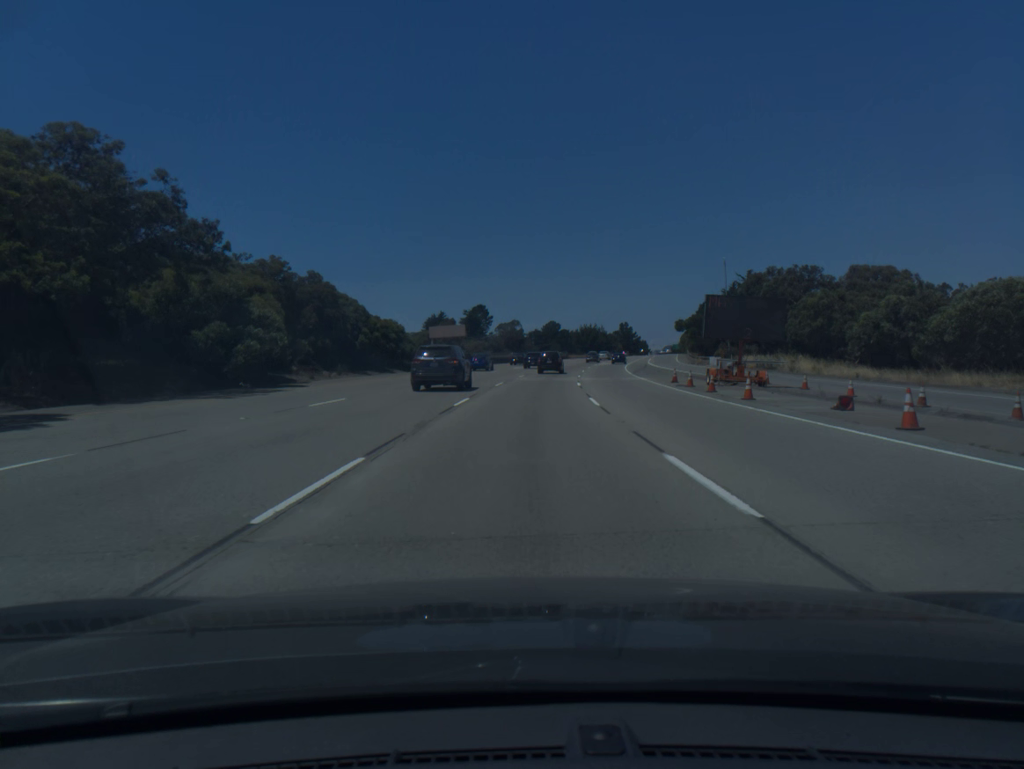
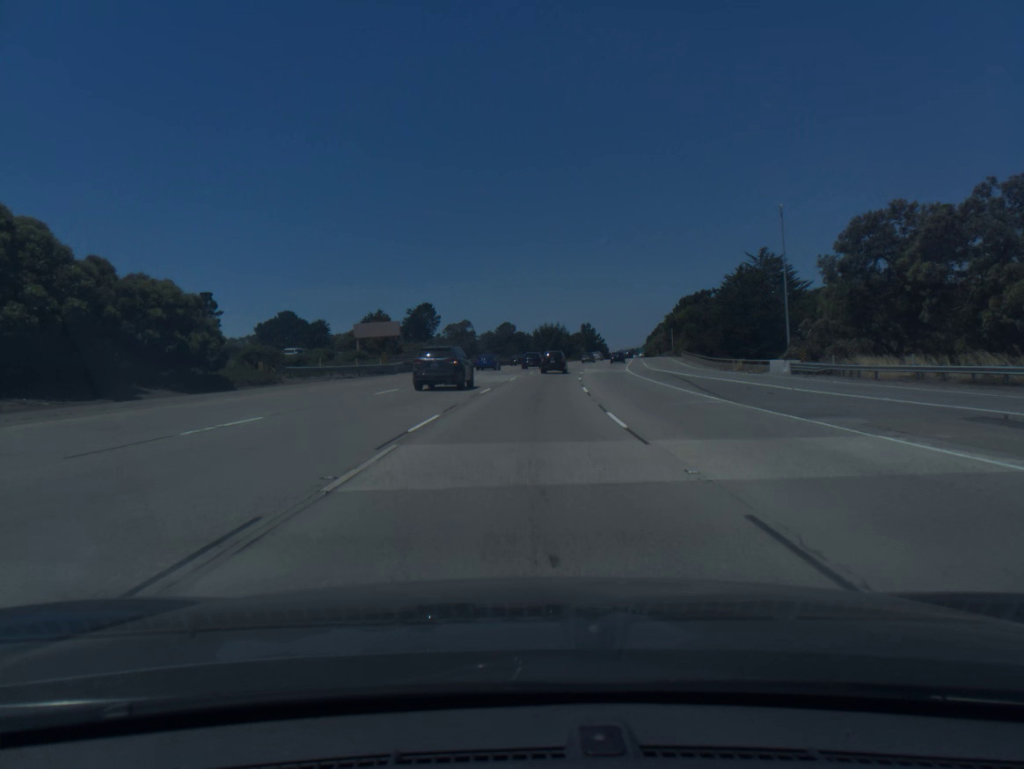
(+1.0, +36.0) m; +3°
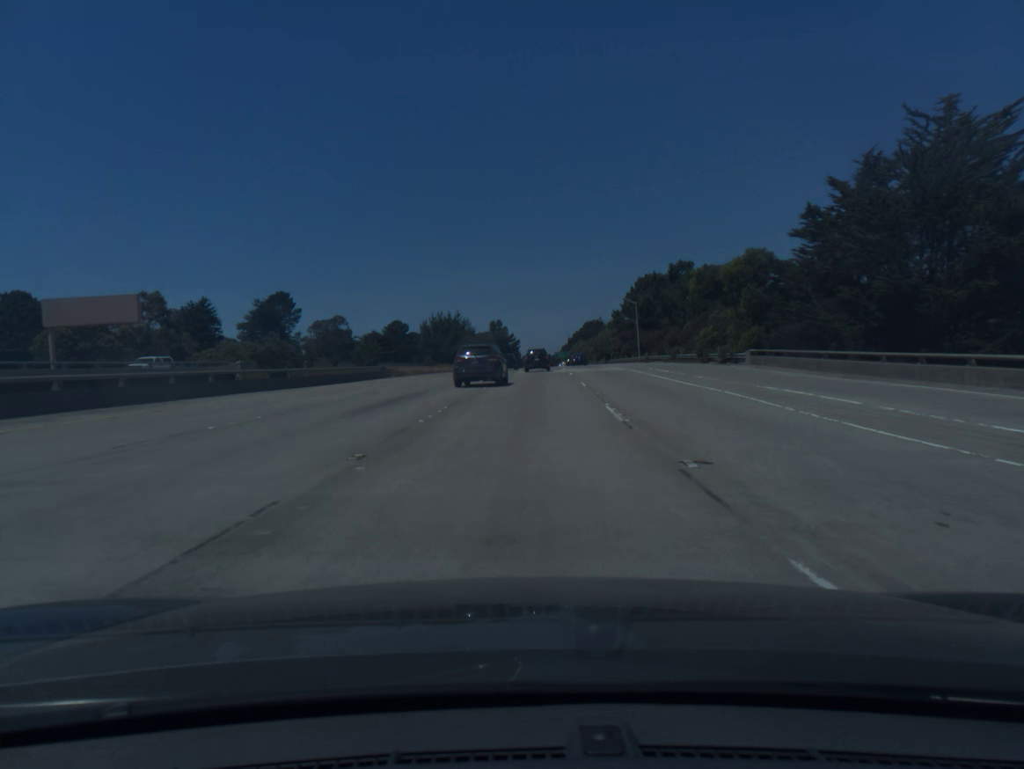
(+4.3, +71.0) m; +7°
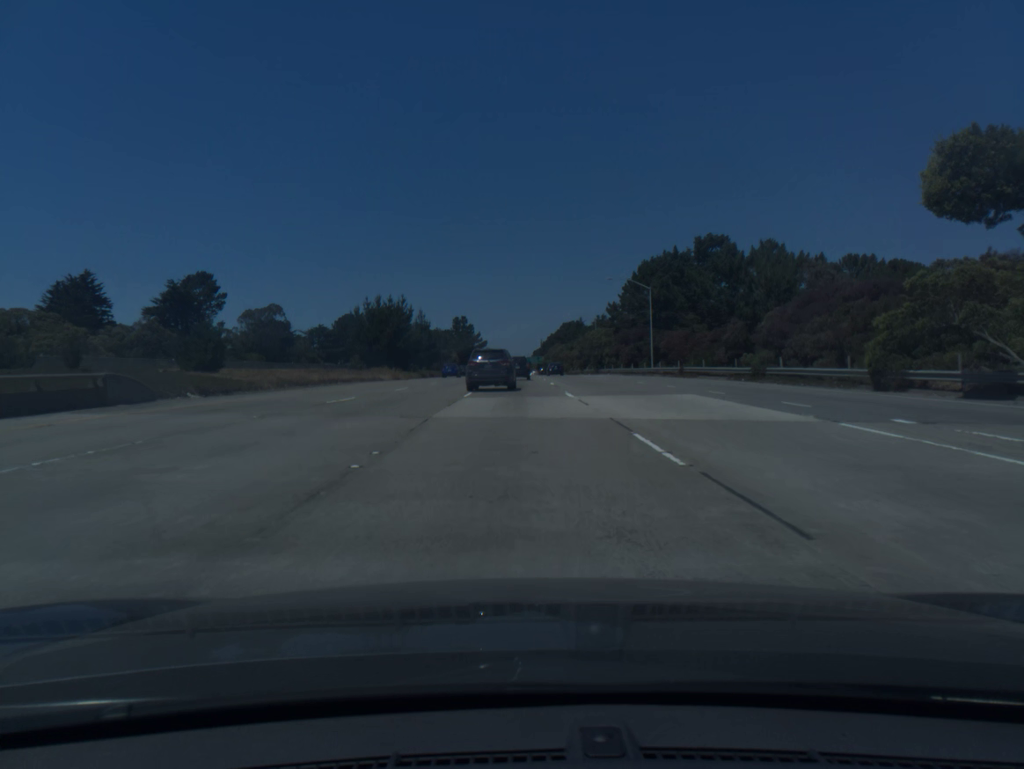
(+0.8, +35.2) m; +2°
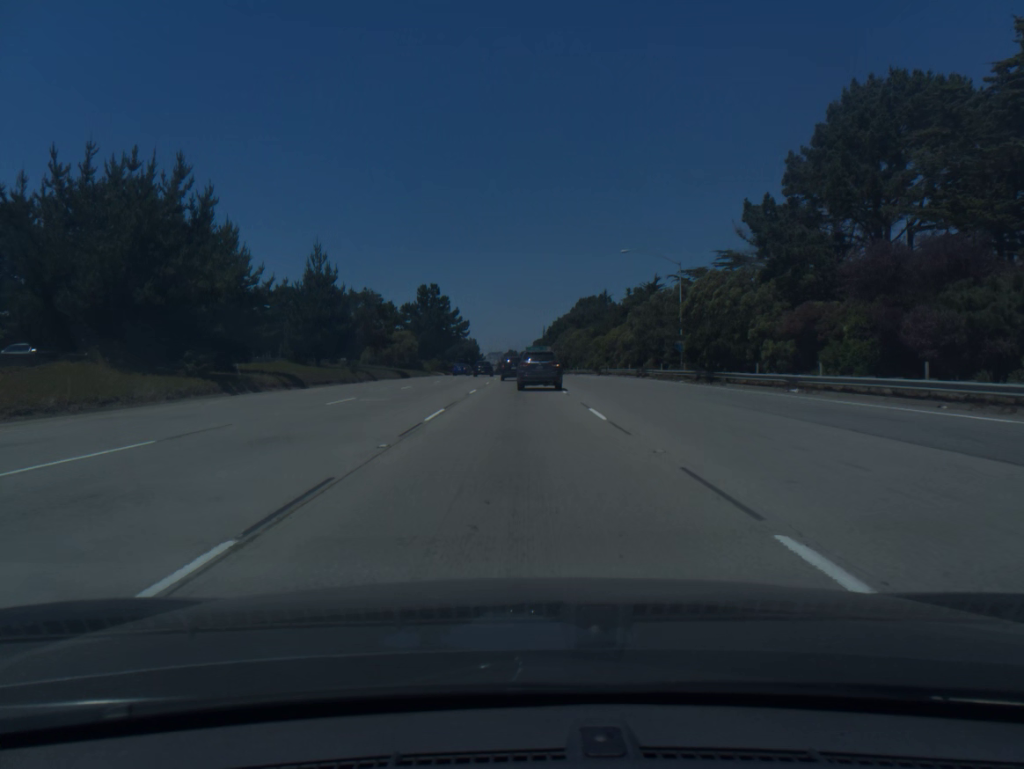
(+0.3, +69.0) m; 0°
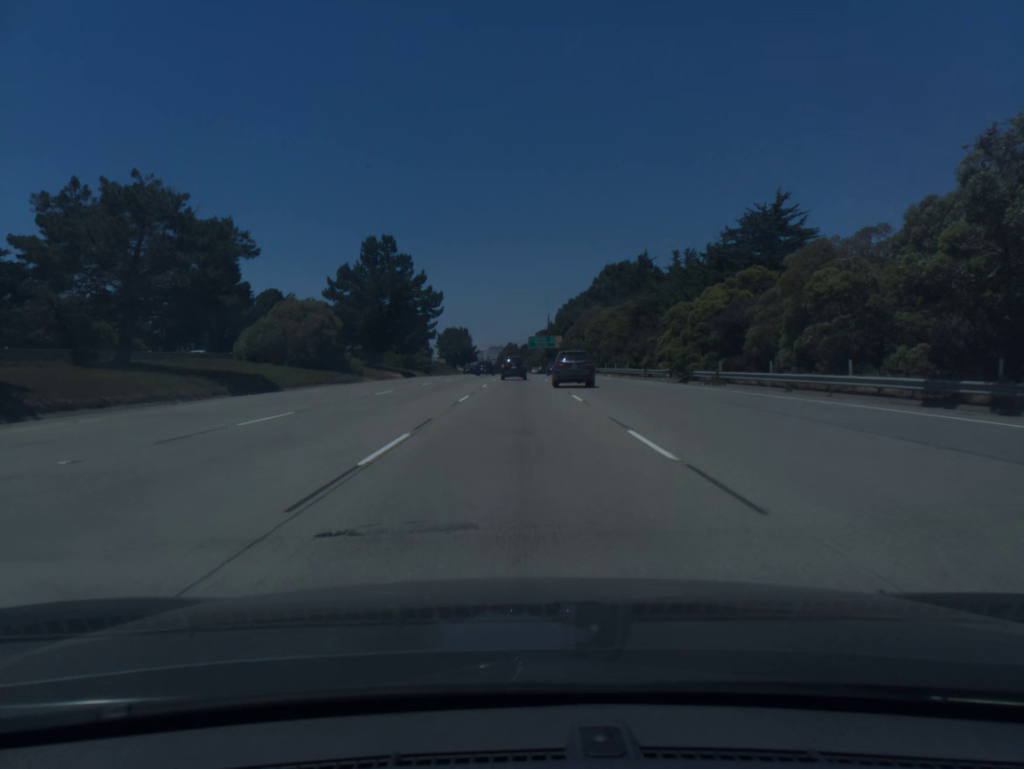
(-0.1, +50.7) m; 0°
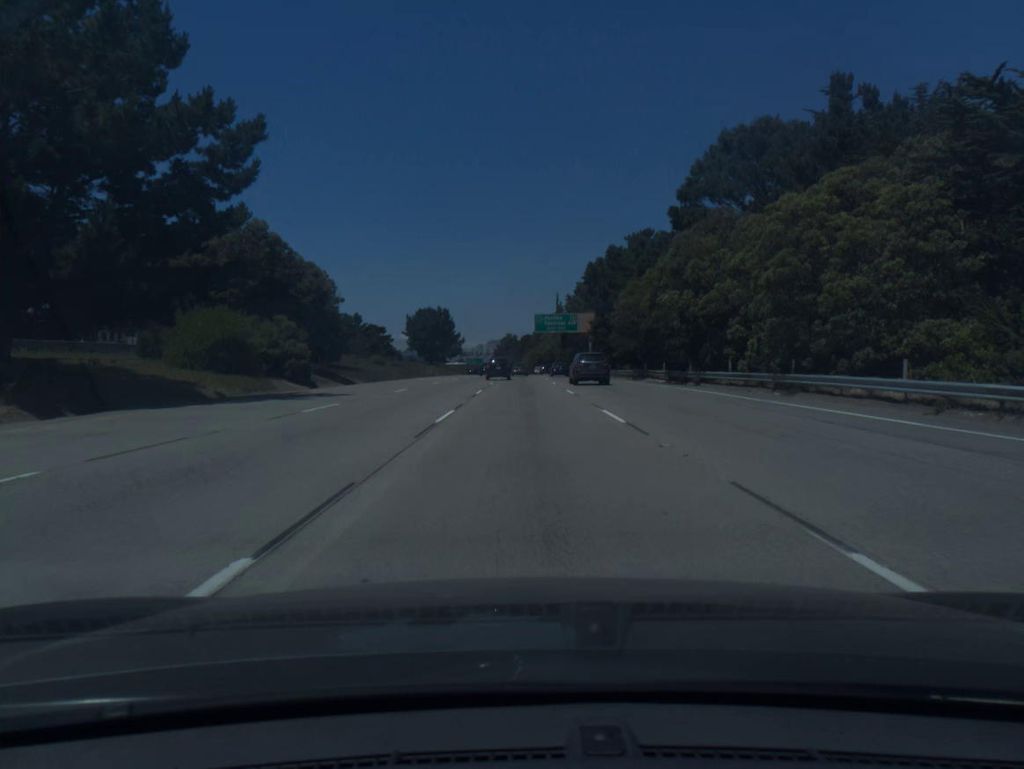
(0.0, +66.7) m; 0°
